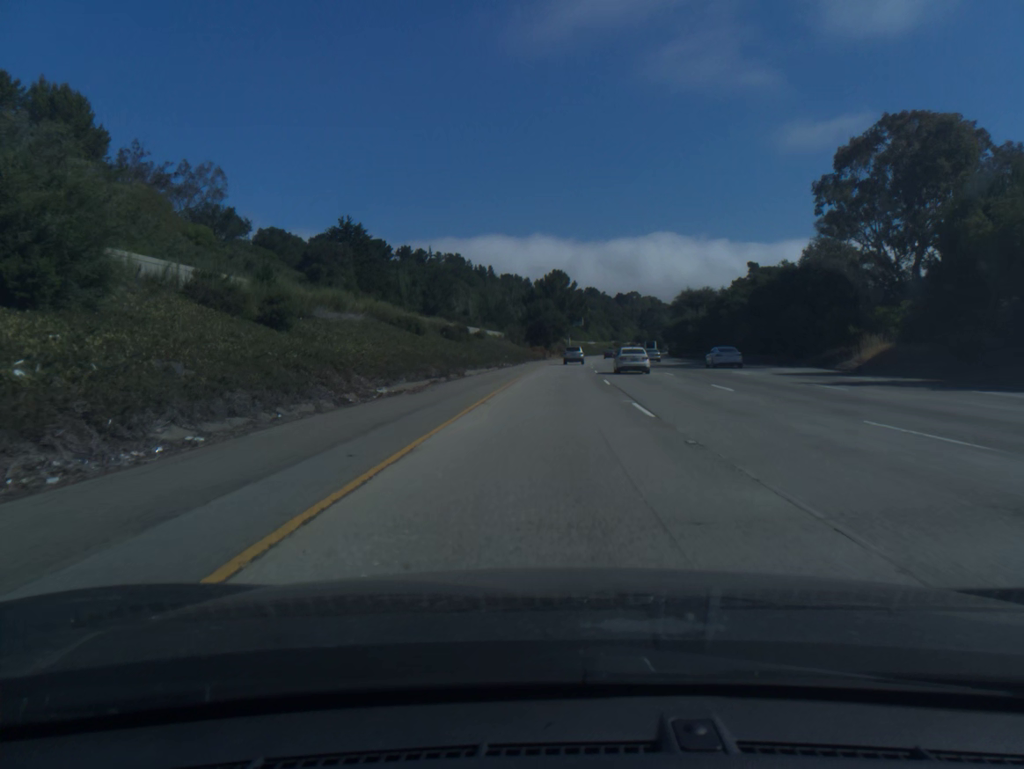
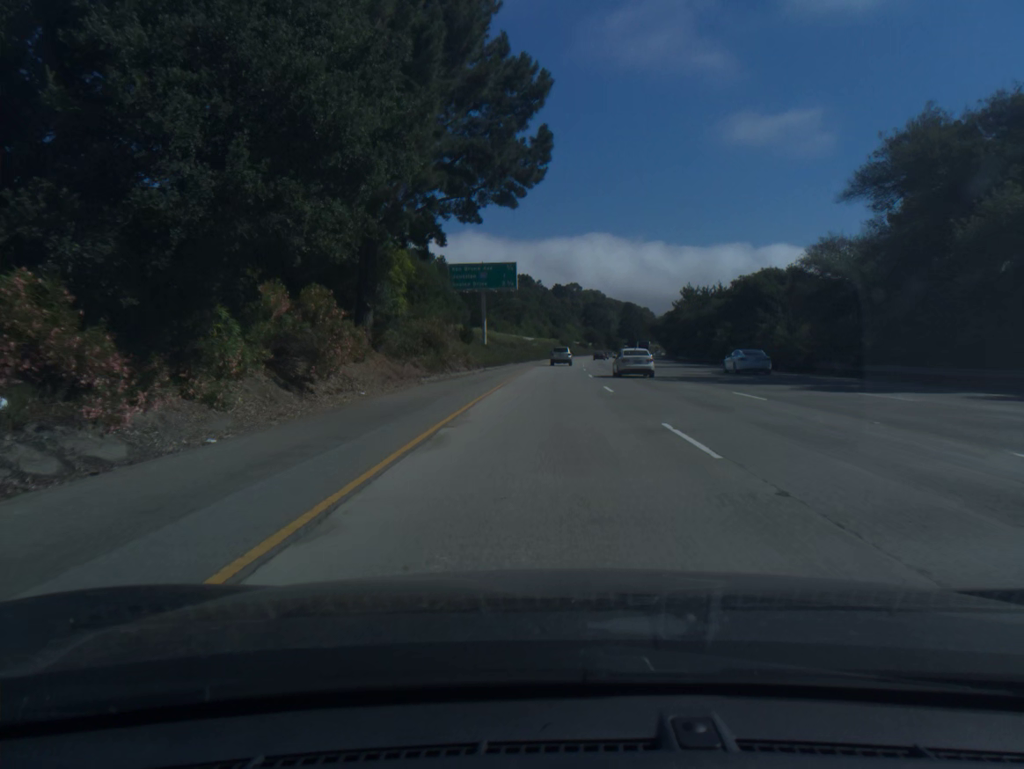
(+5.3, +107.8) m; +5°
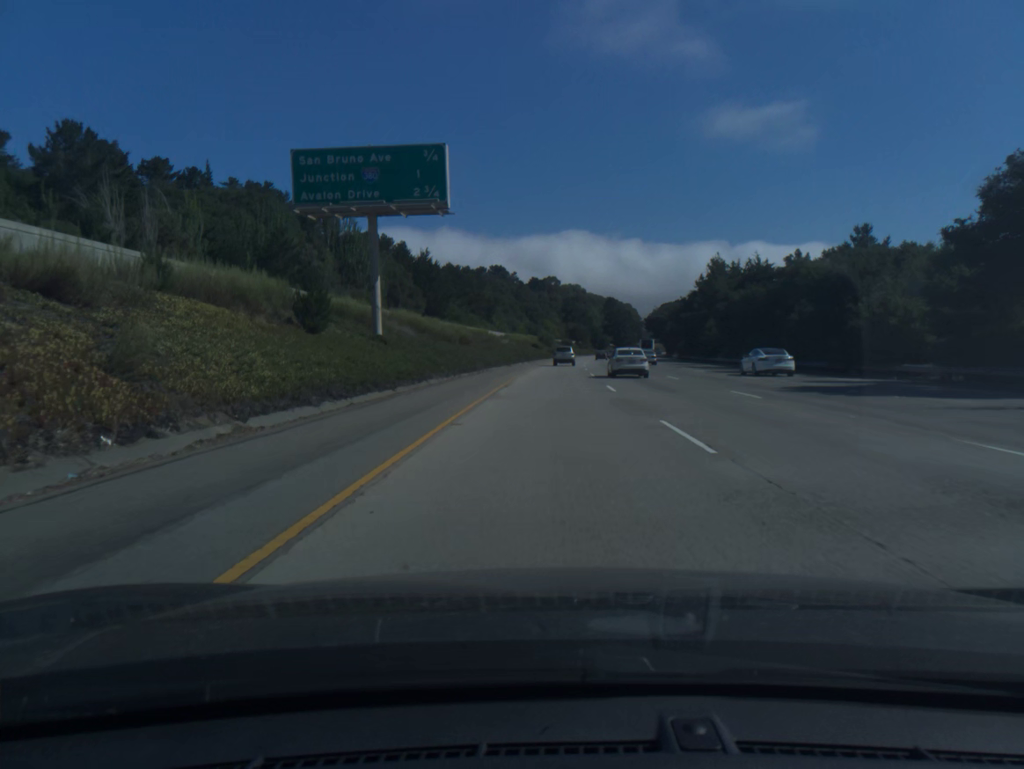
(+0.7, +43.3) m; +2°
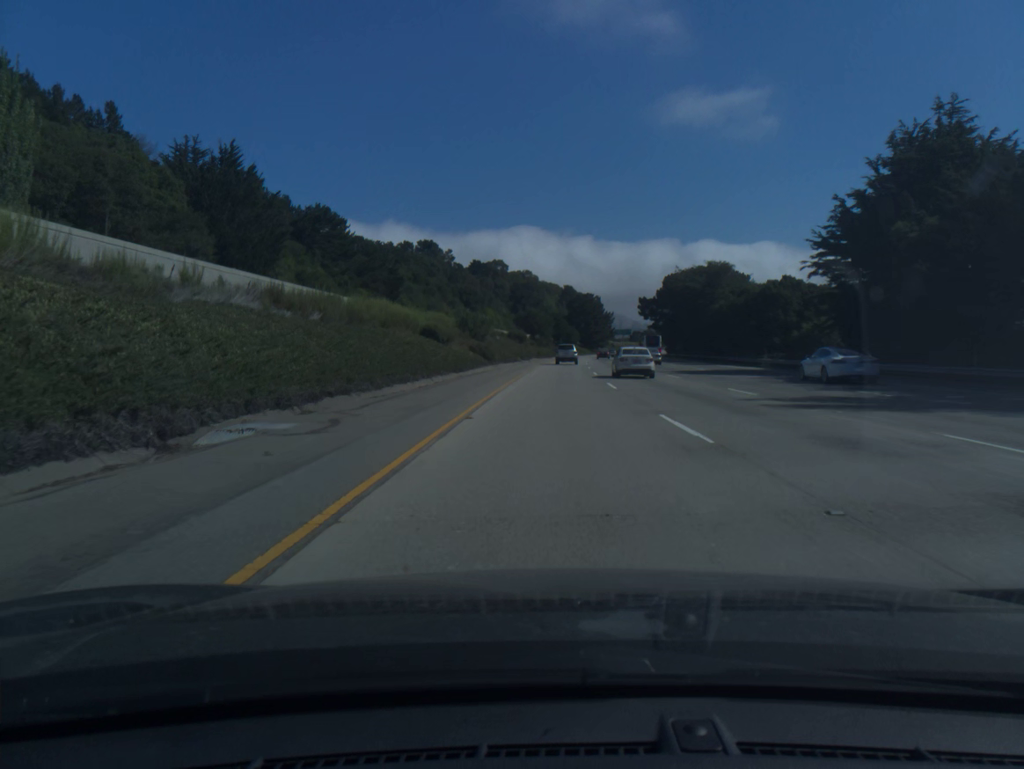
(+2.6, +86.5) m; +4°
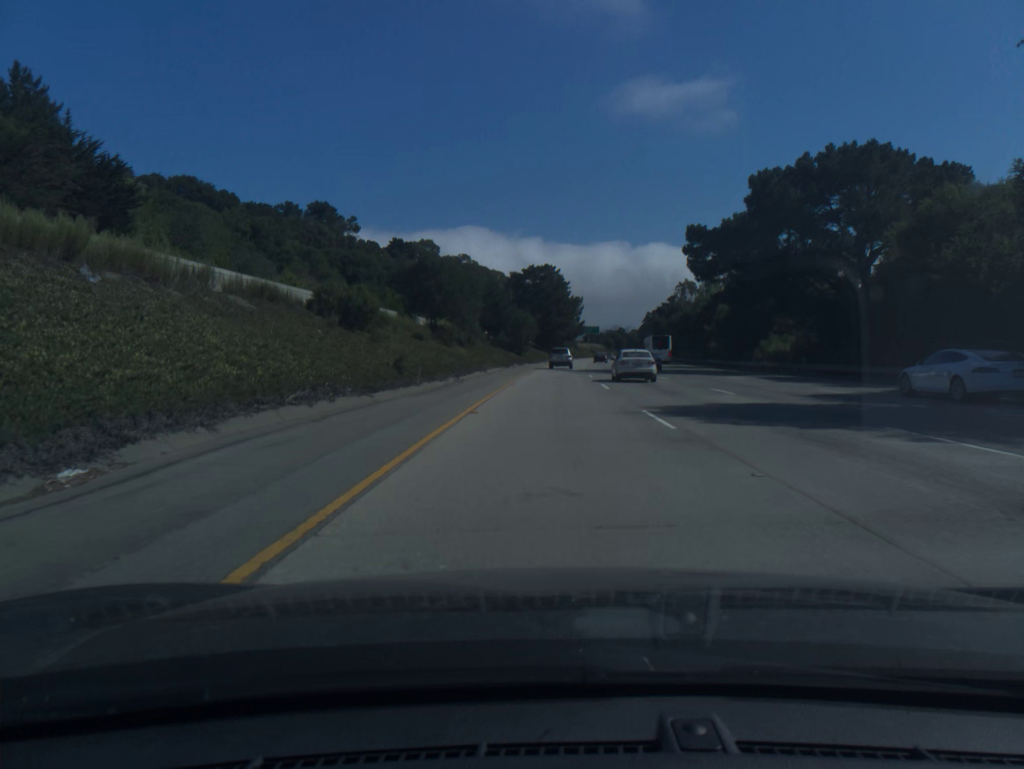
(+2.9, +86.0) m; +4°
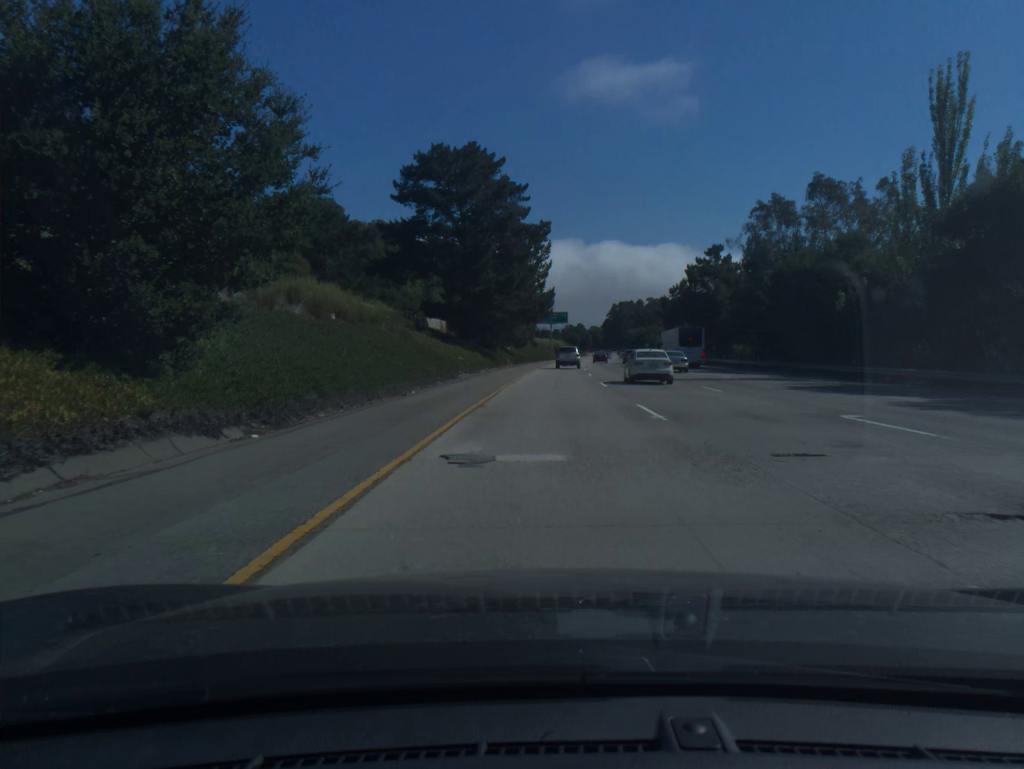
(+2.6, +85.8) m; +4°
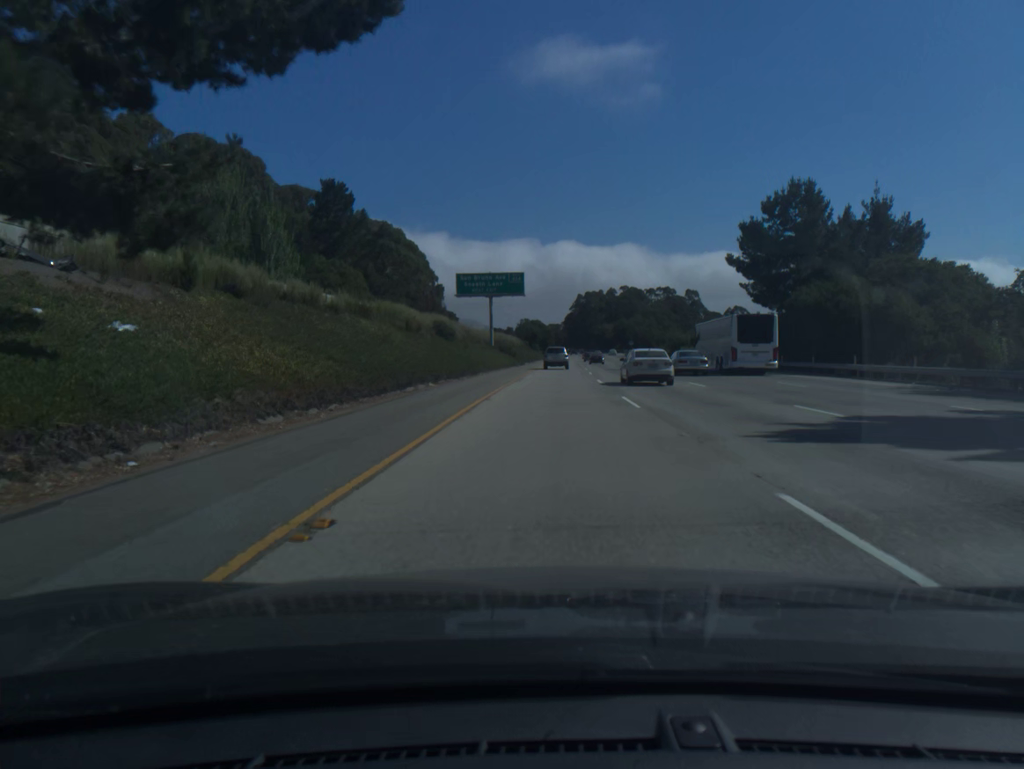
(+2.7, +85.1) m; +3°
